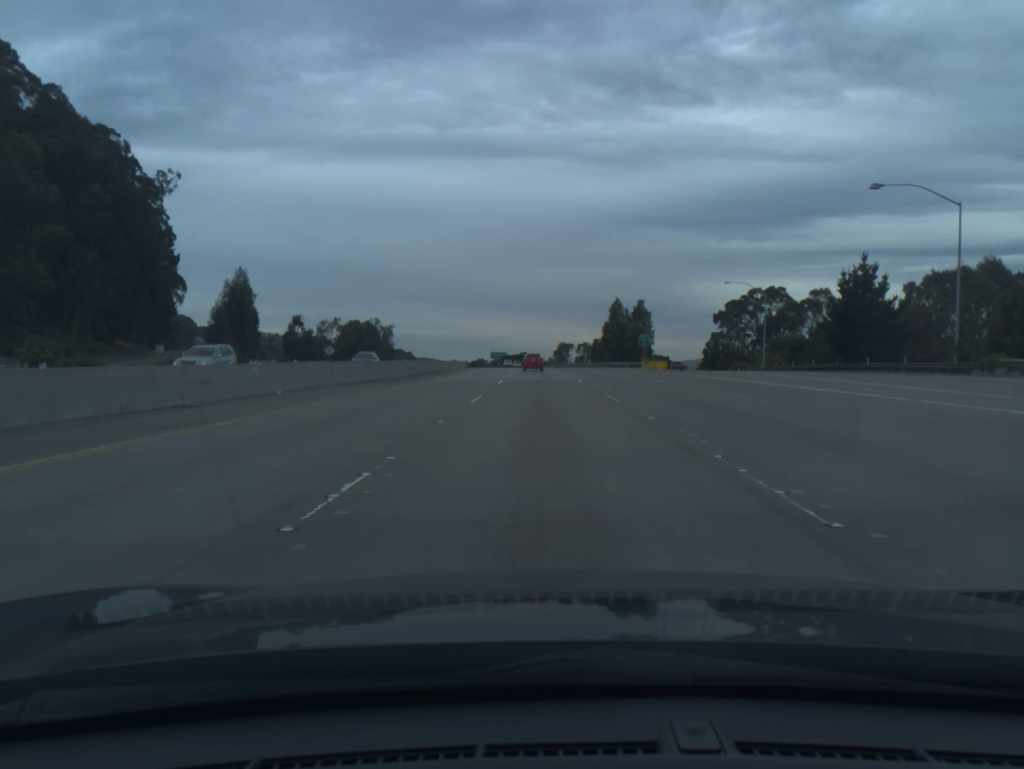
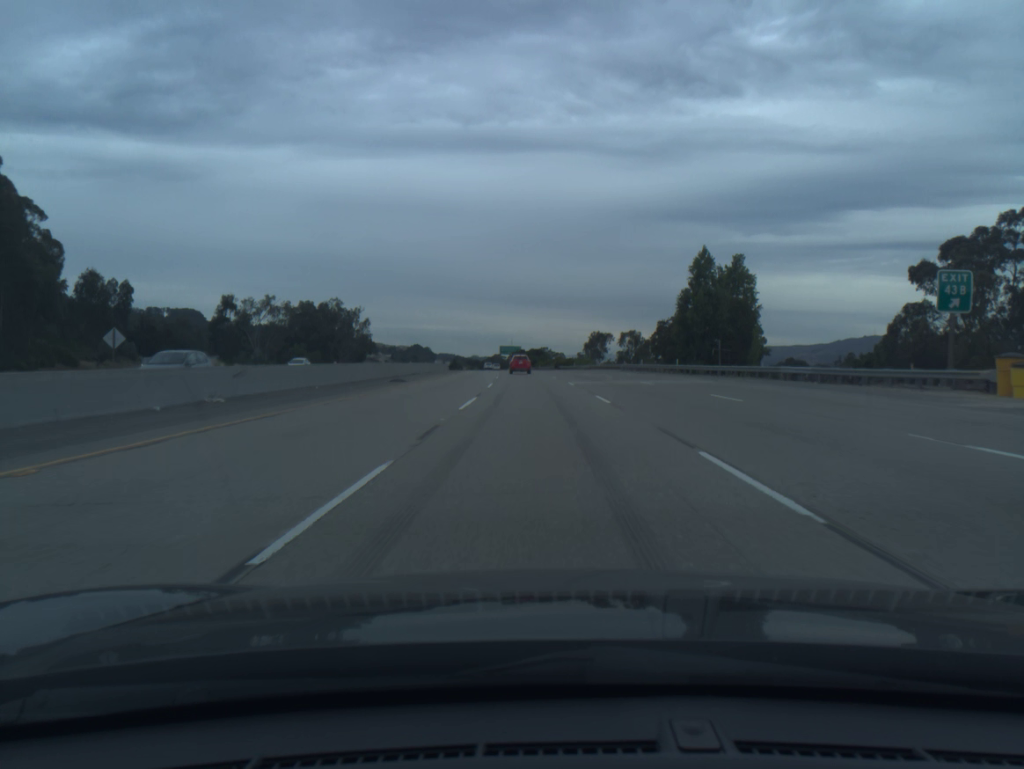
(-0.7, +72.8) m; -1°
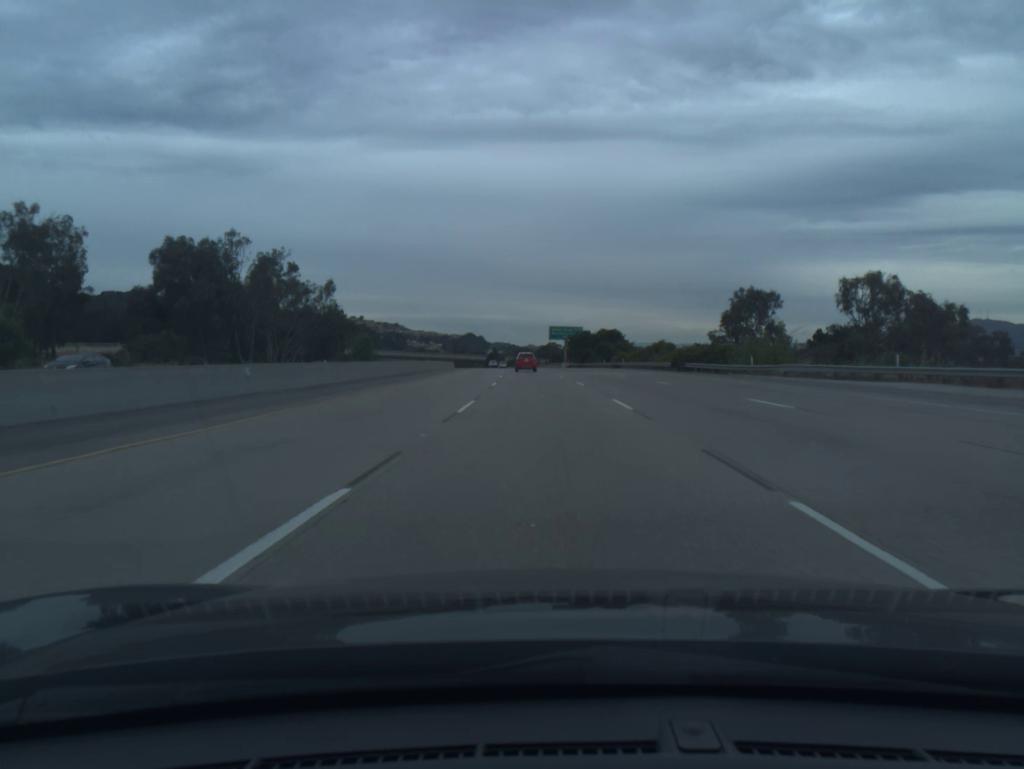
(-3.3, +90.5) m; -4°
